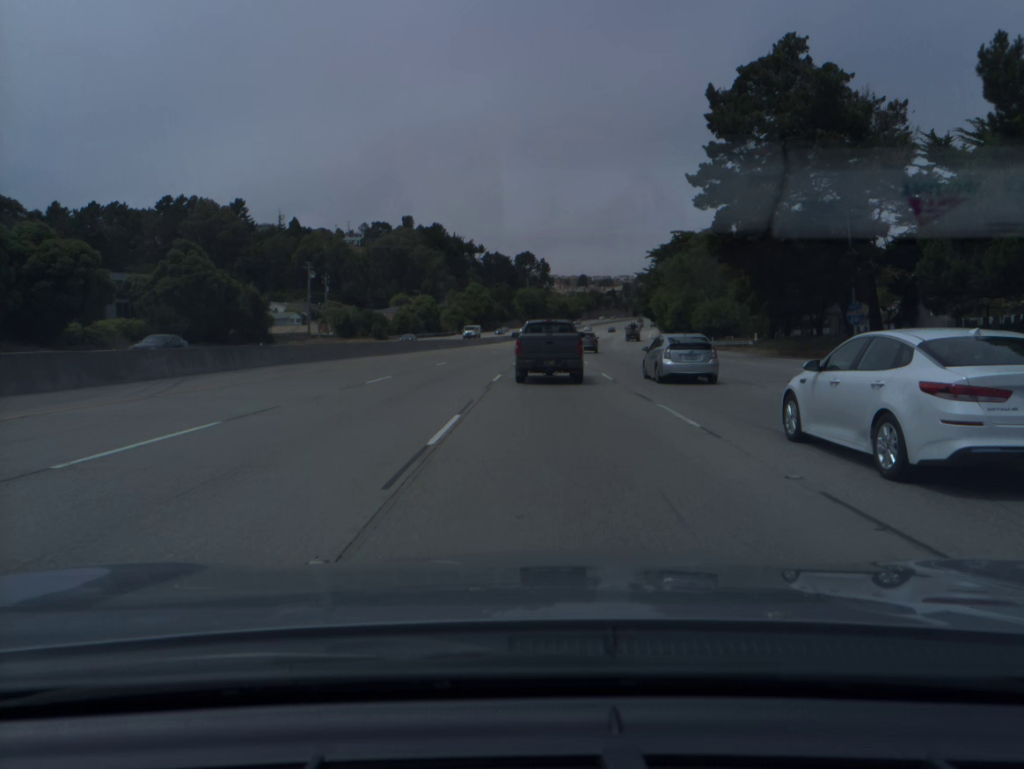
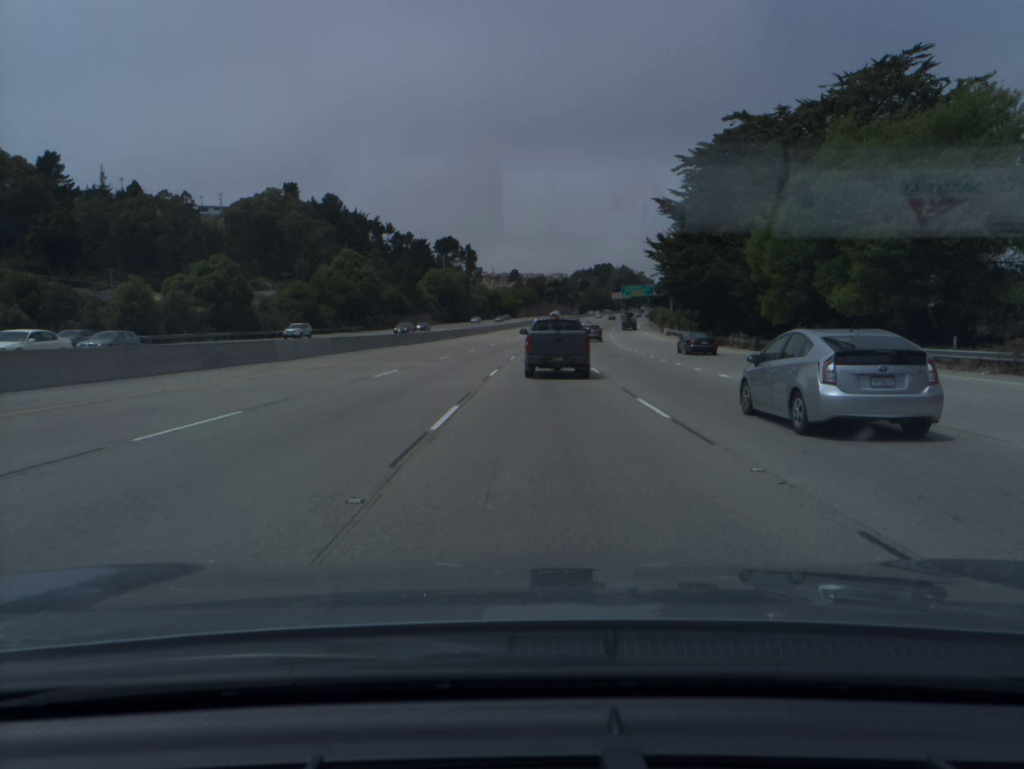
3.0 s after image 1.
(+3.9, +85.7) m; +5°
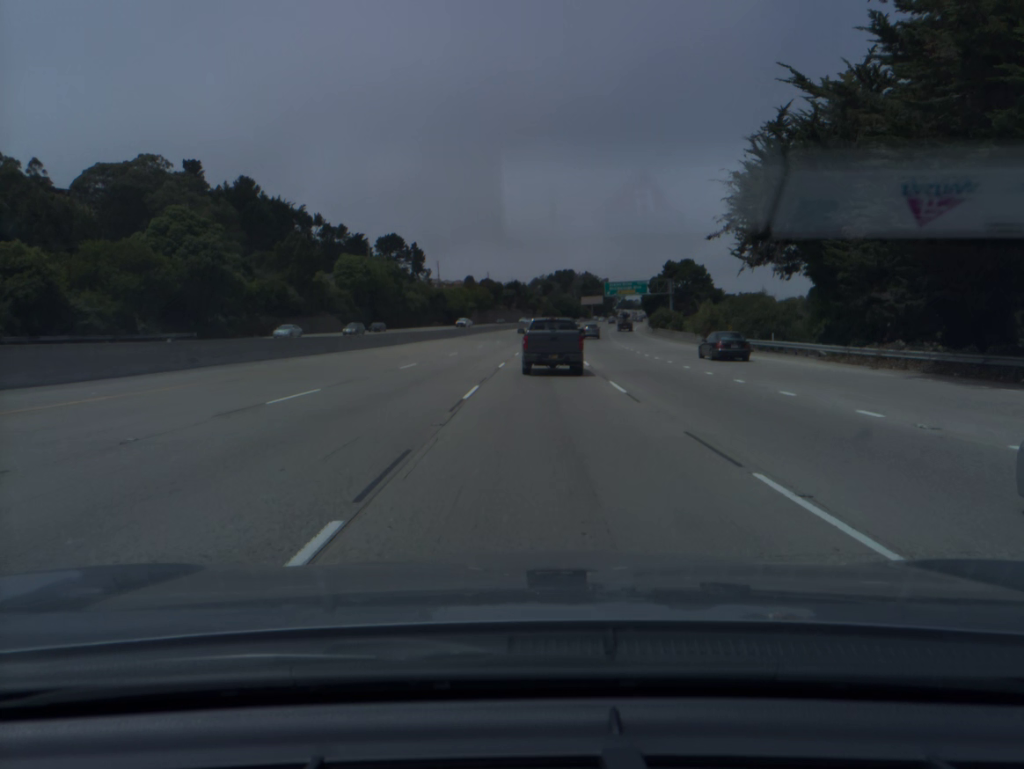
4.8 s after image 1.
(+1.2, +52.8) m; +3°
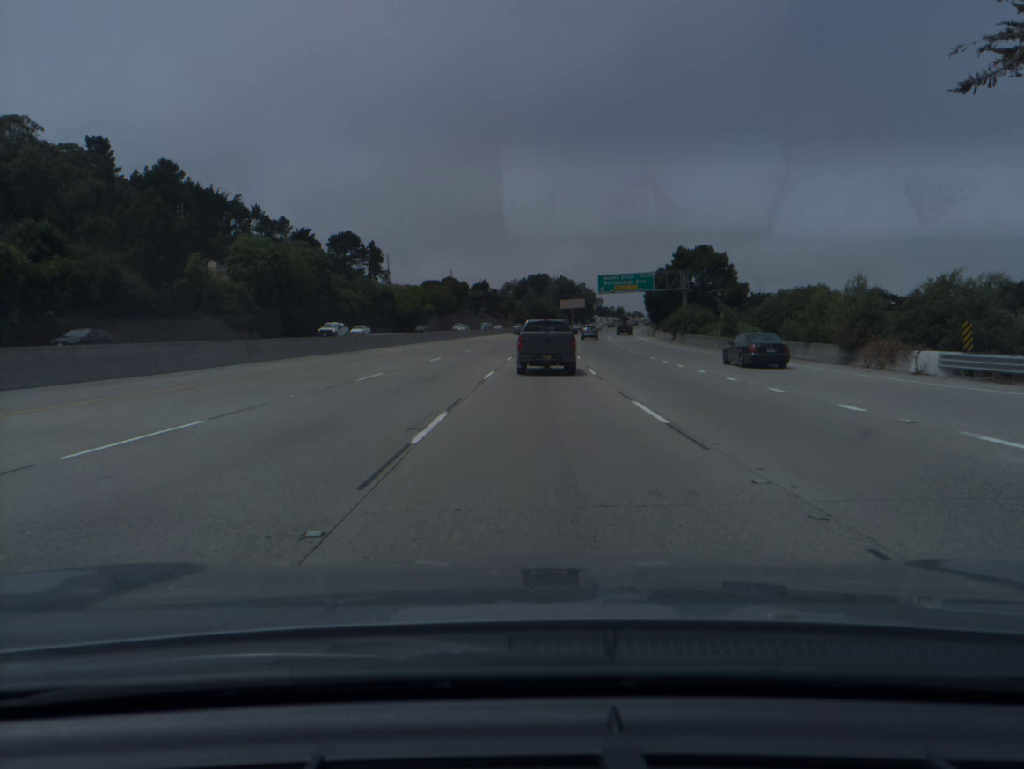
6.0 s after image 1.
(+0.6, +35.6) m; +2°
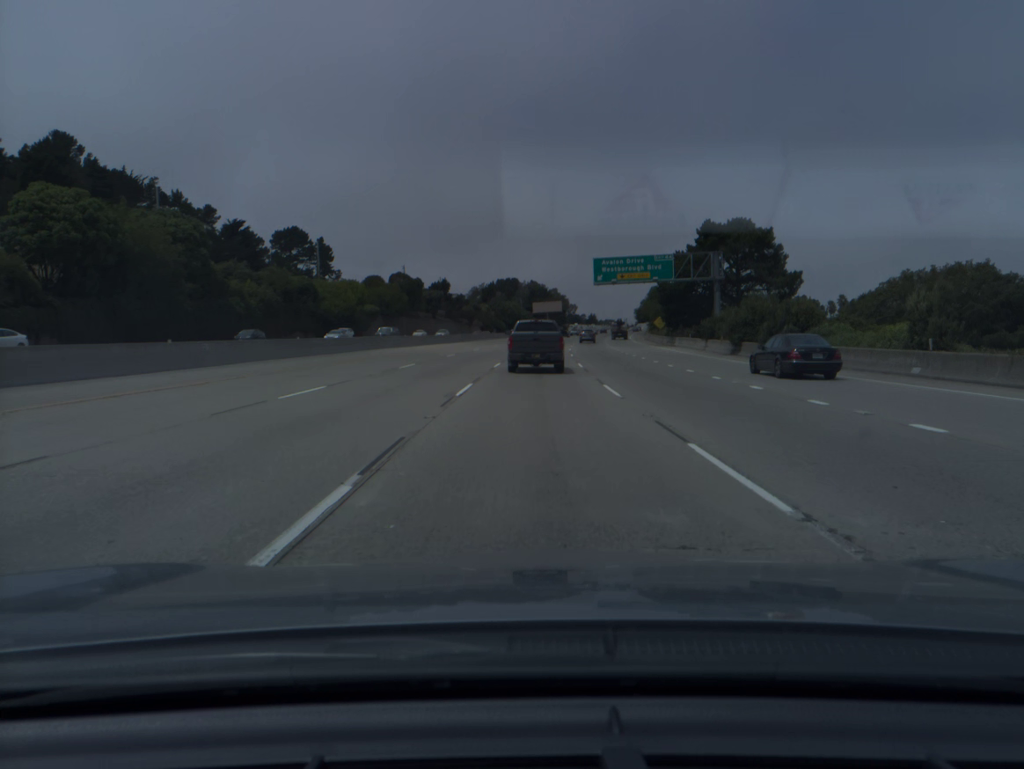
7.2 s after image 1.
(+0.6, +35.7) m; +2°
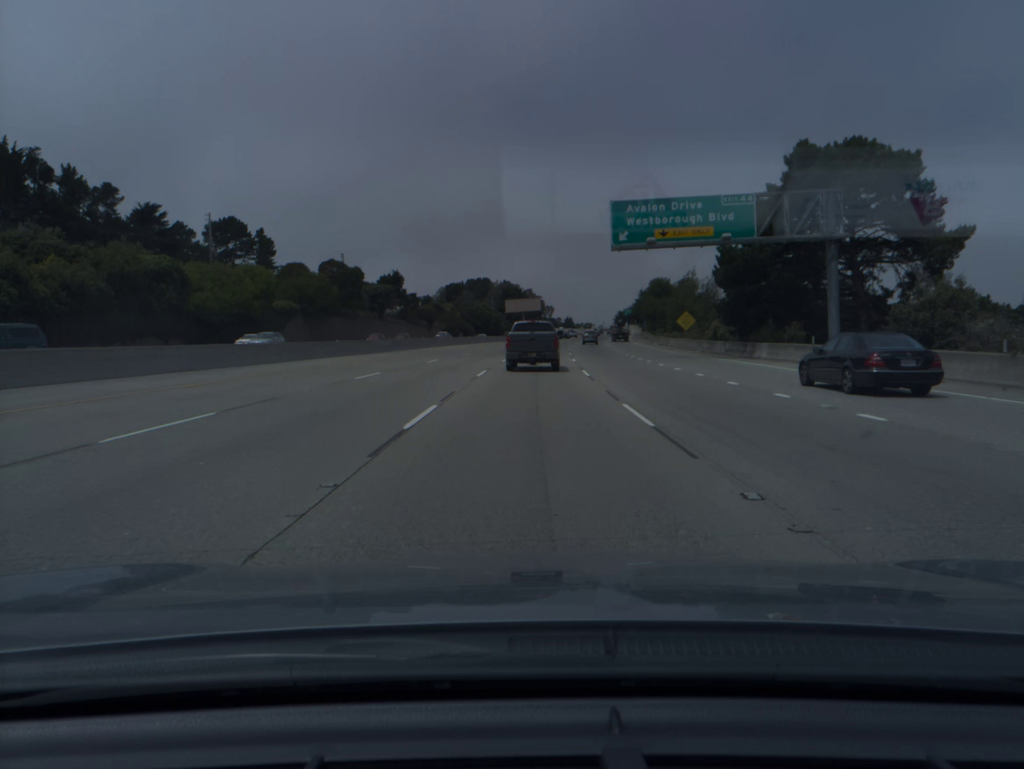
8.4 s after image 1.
(+0.7, +35.5) m; +2°
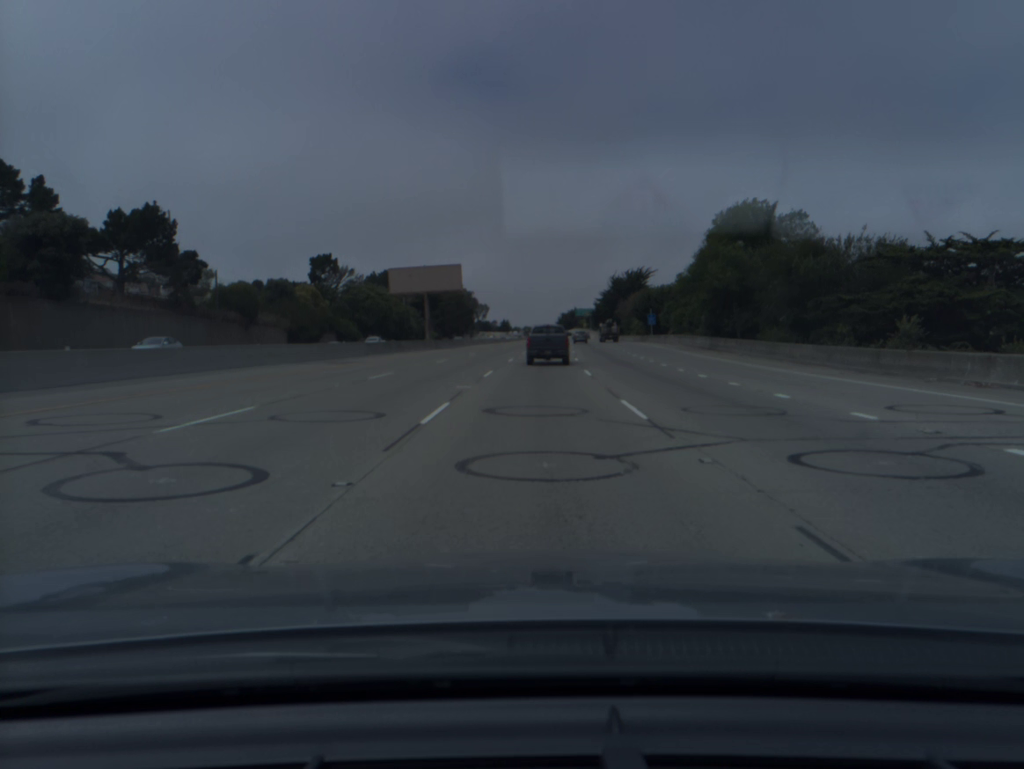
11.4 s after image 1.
(+3.4, +86.5) m; +5°
